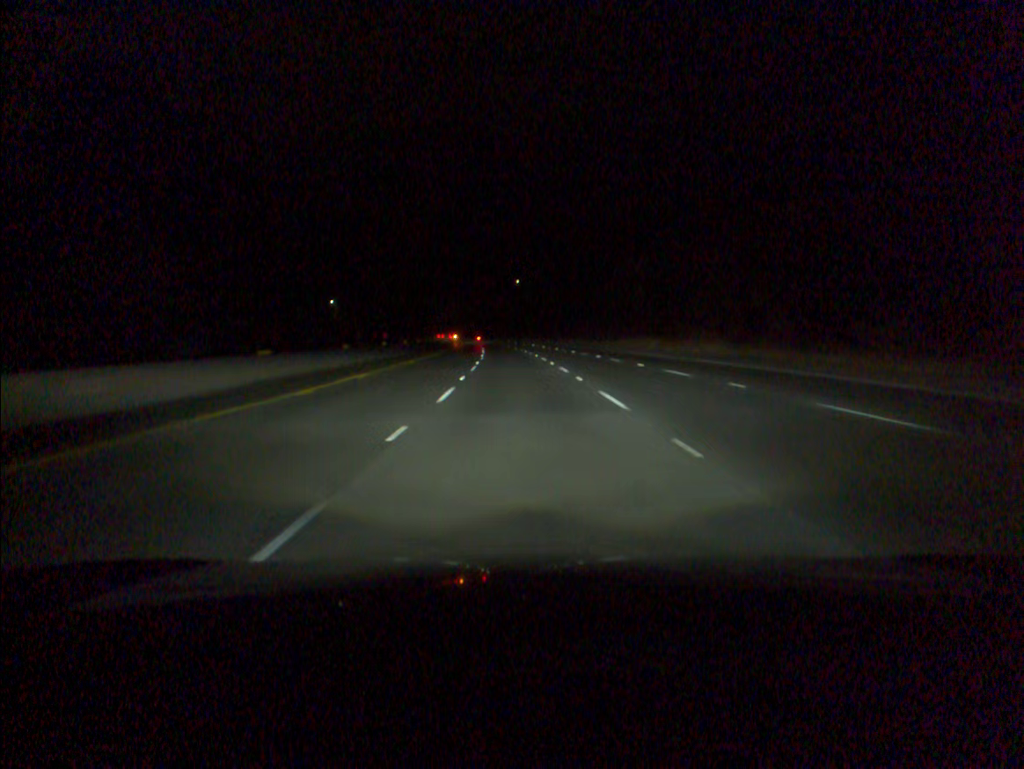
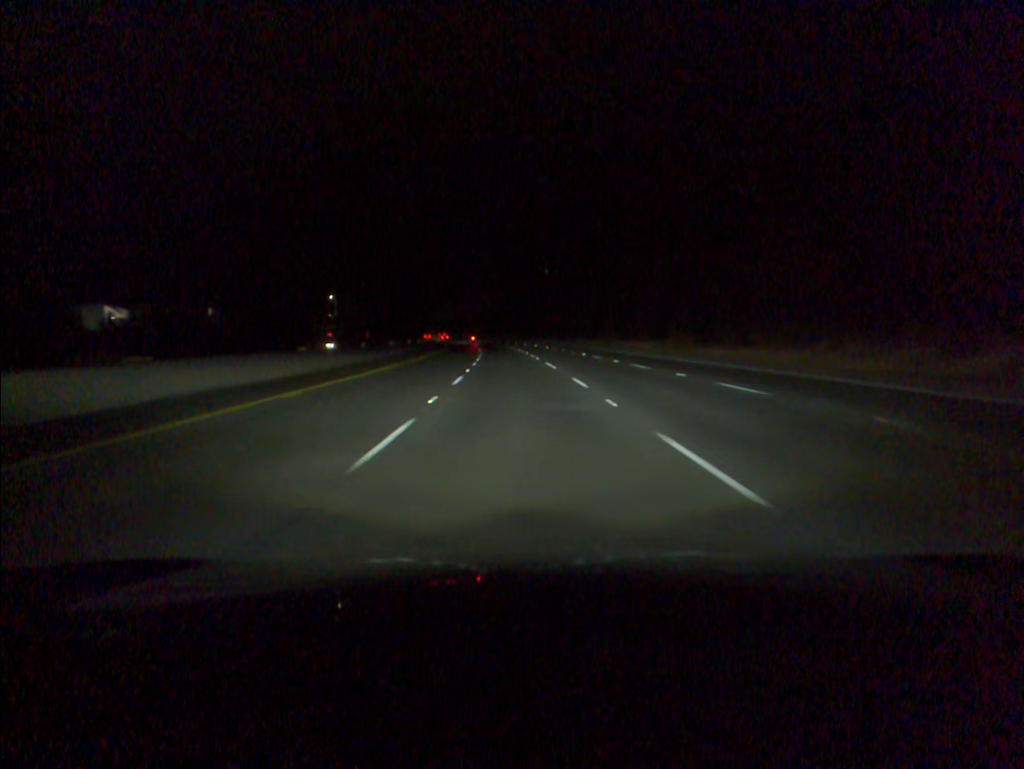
(-0.9, +52.1) m; -2°
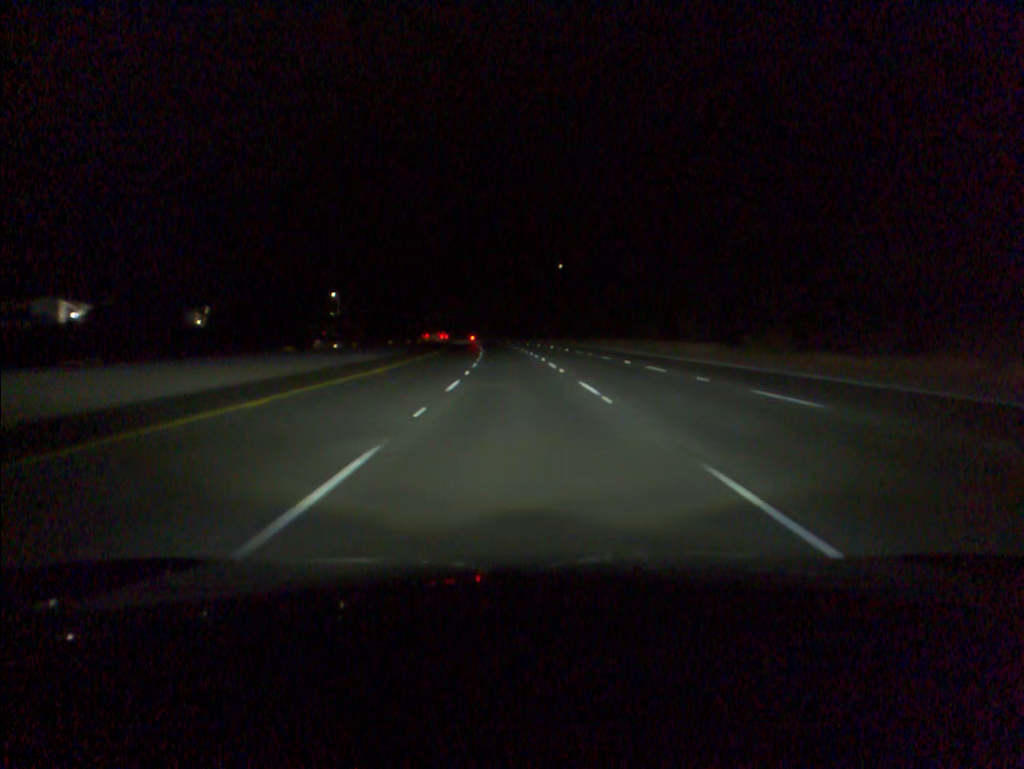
(-0.1, +17.4) m; -1°
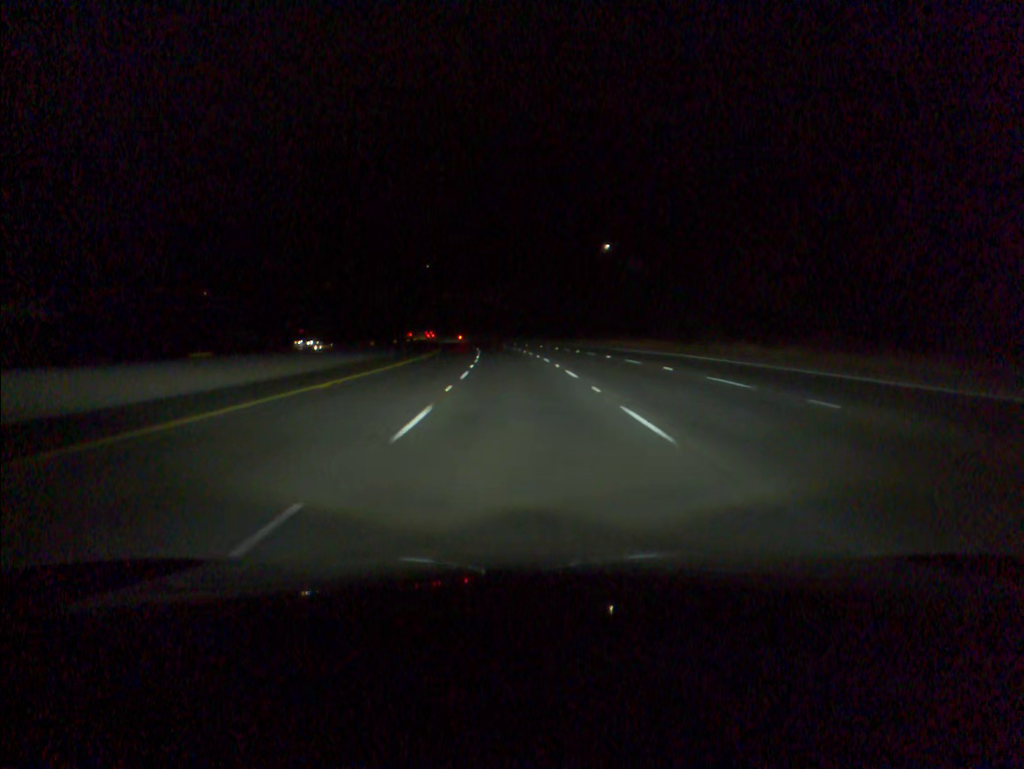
(-1.0, +52.6) m; -2°
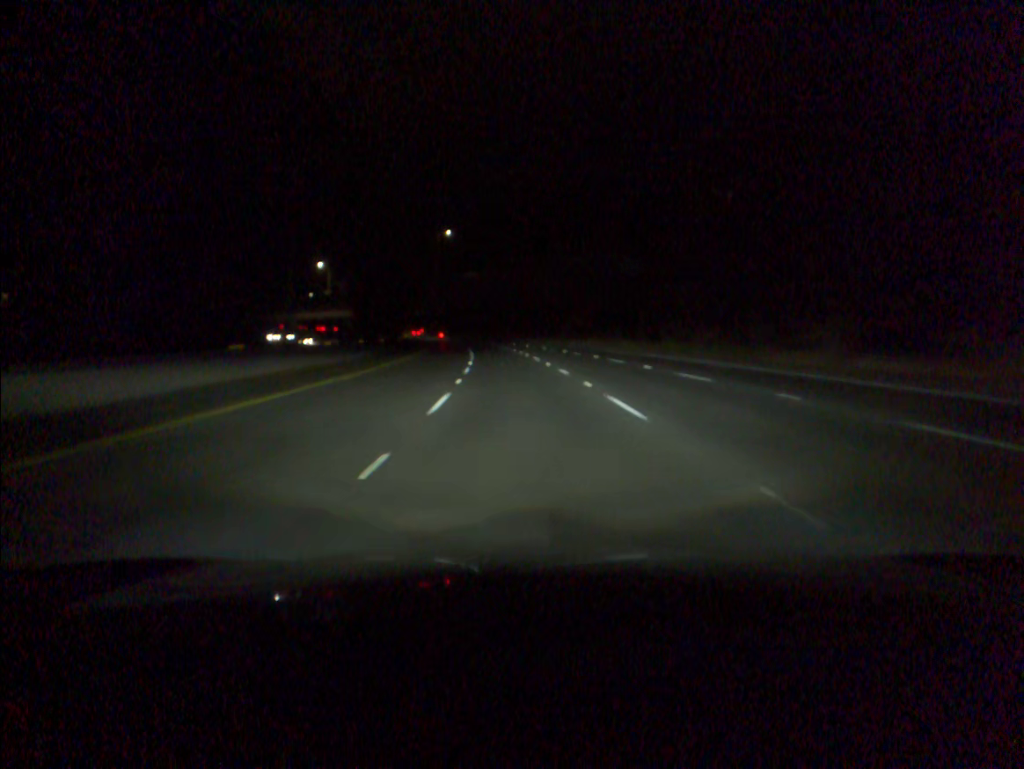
(-2.3, +70.3) m; -4°
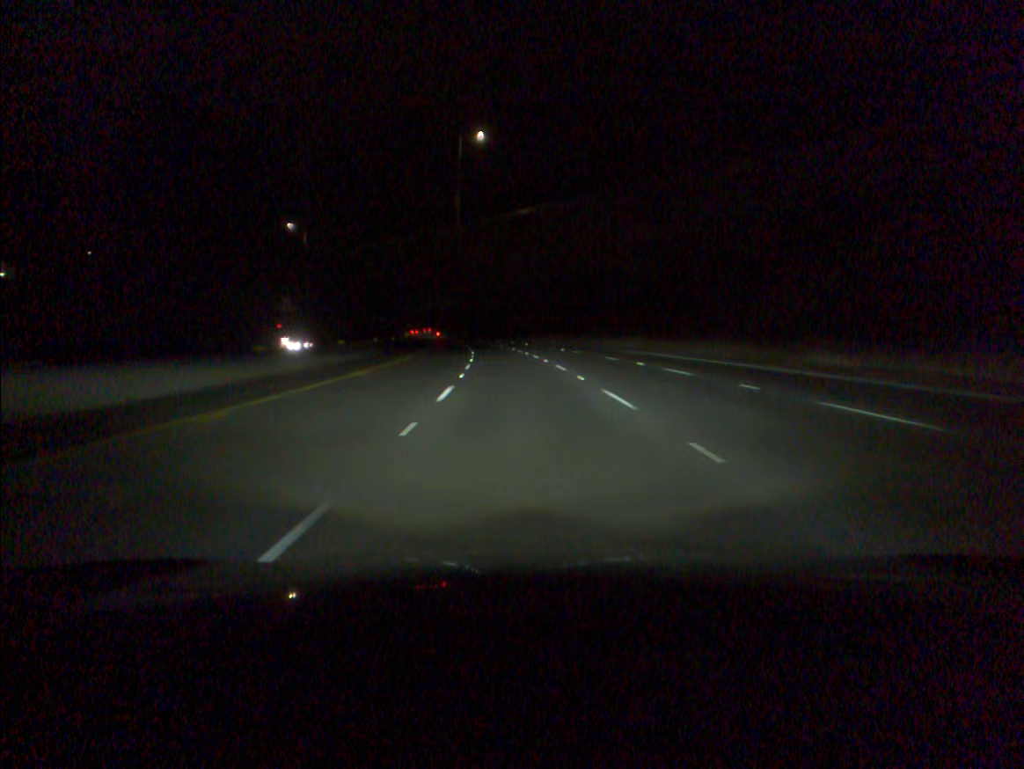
(-3.1, +69.9) m; -5°
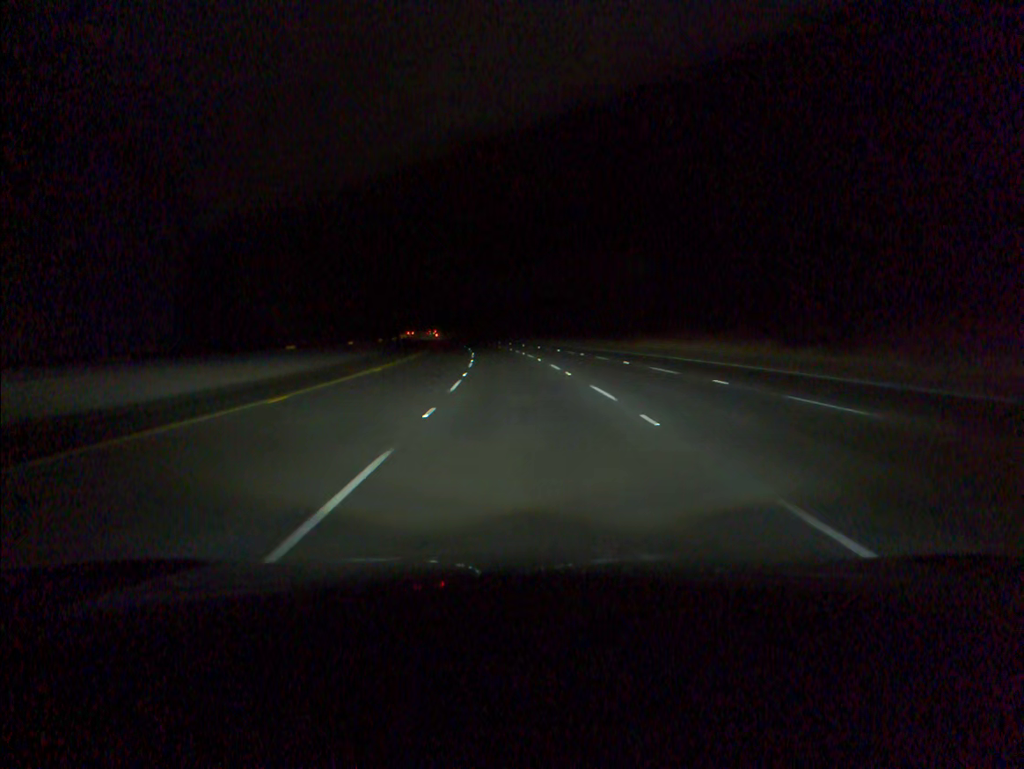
(-3.1, +69.8) m; -5°
